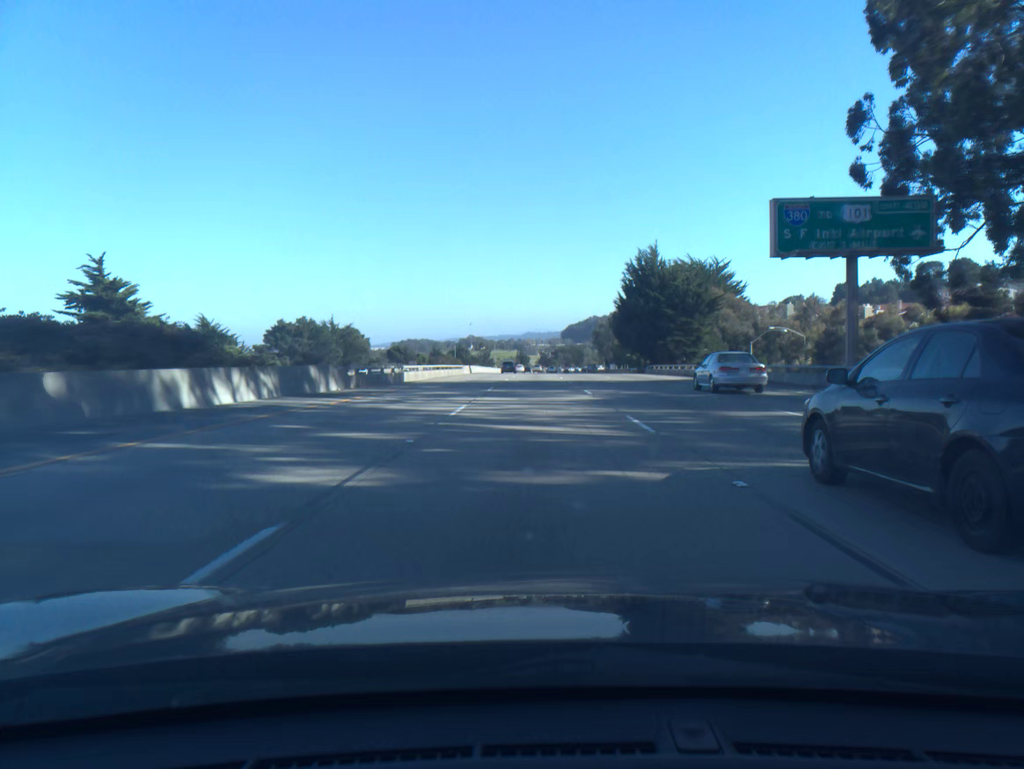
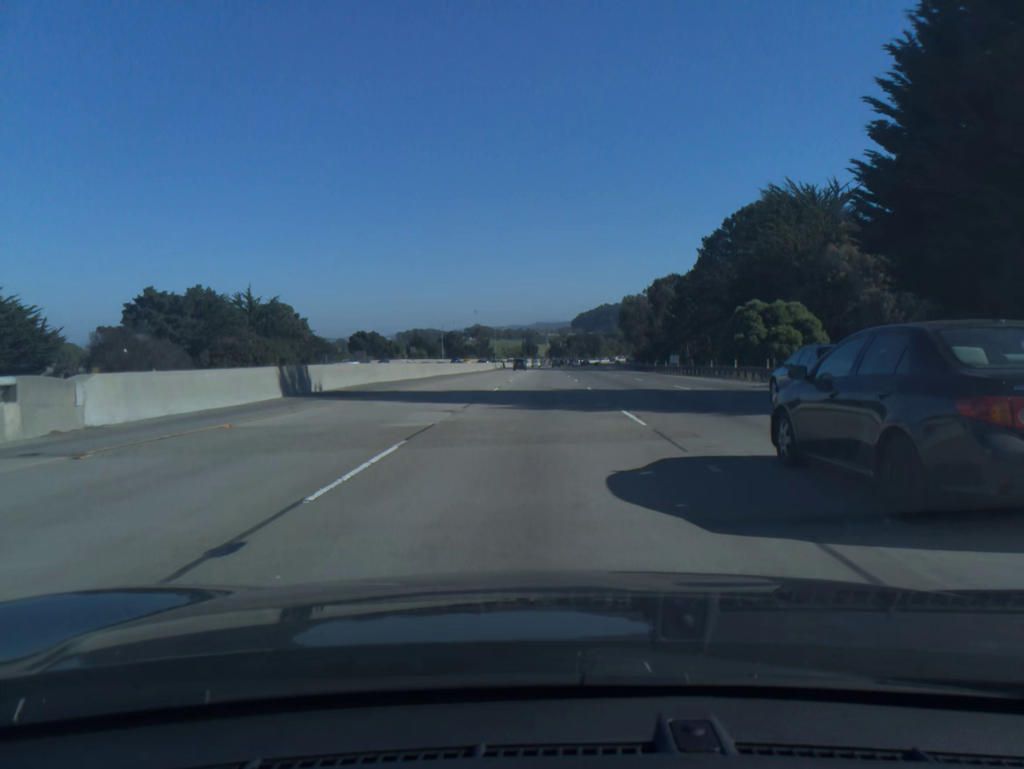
(-0.2, +72.0) m; -1°
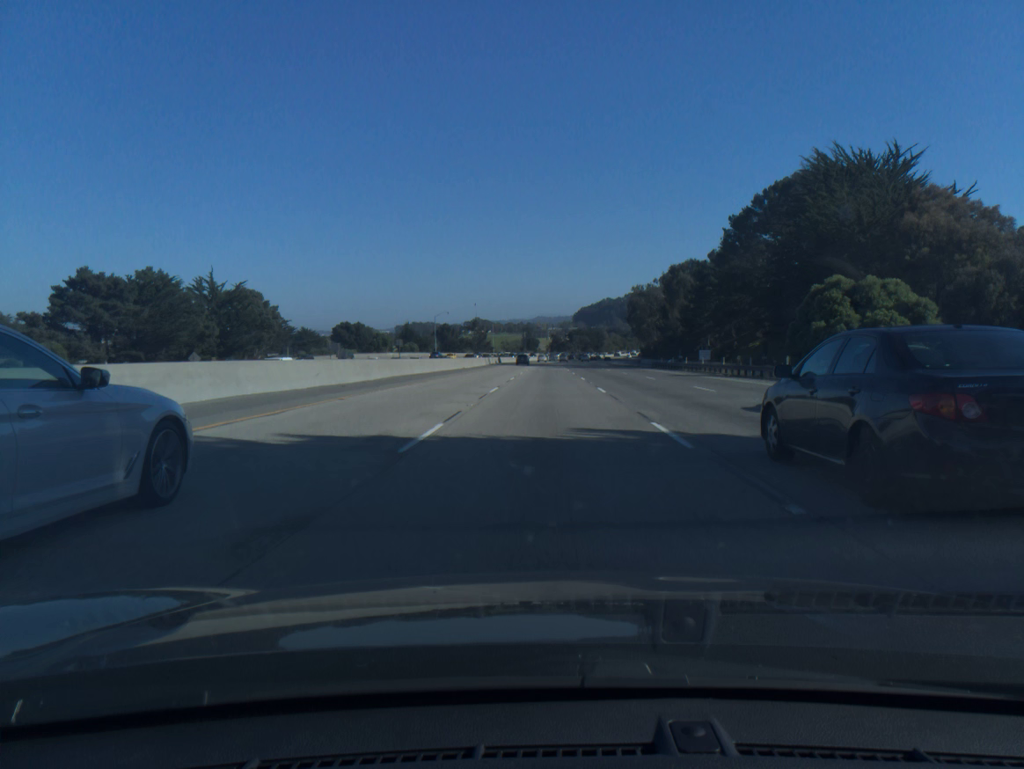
(0.0, +18.0) m; 0°
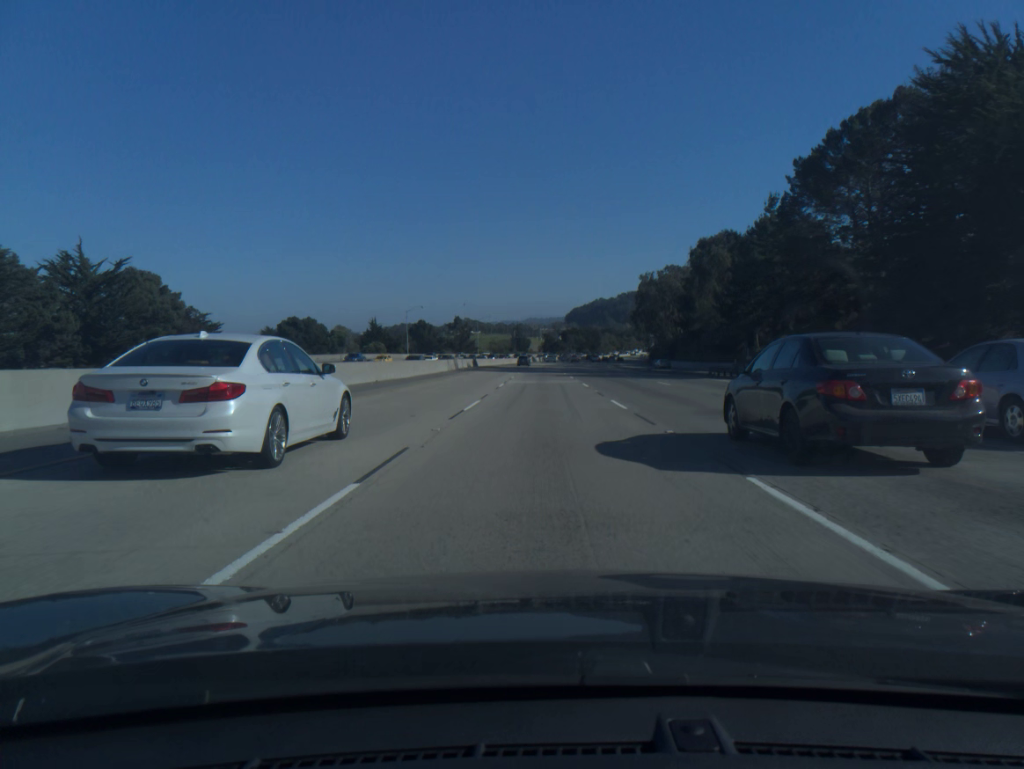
(+0.2, +36.1) m; +1°
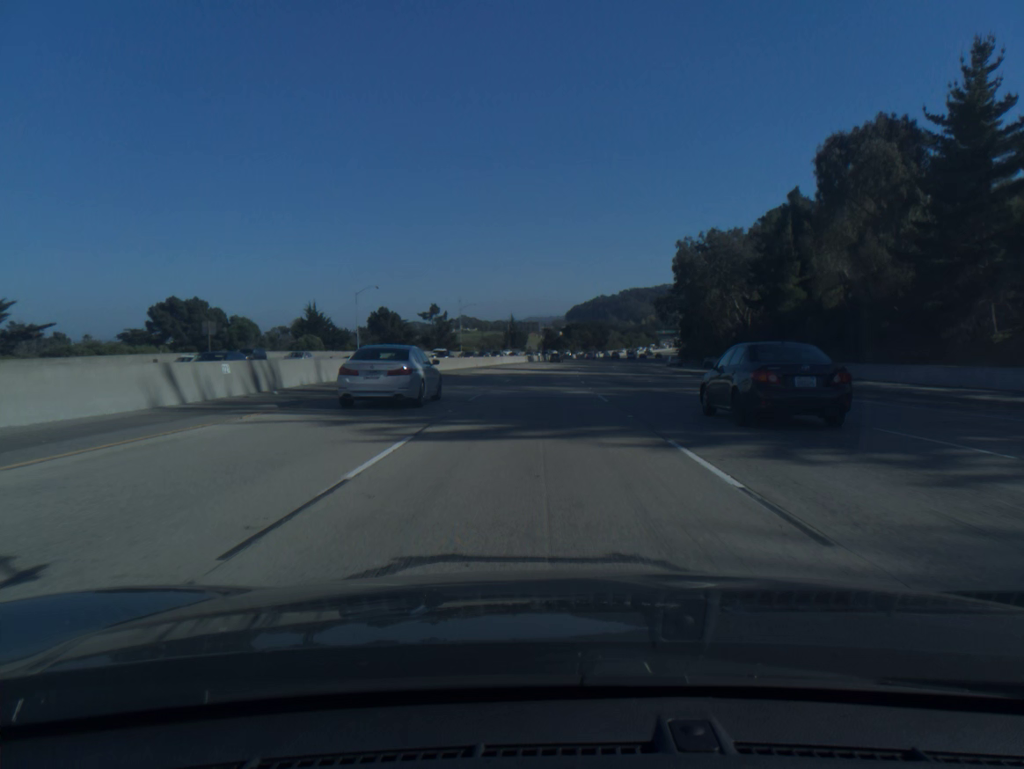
(+0.2, +54.1) m; 0°
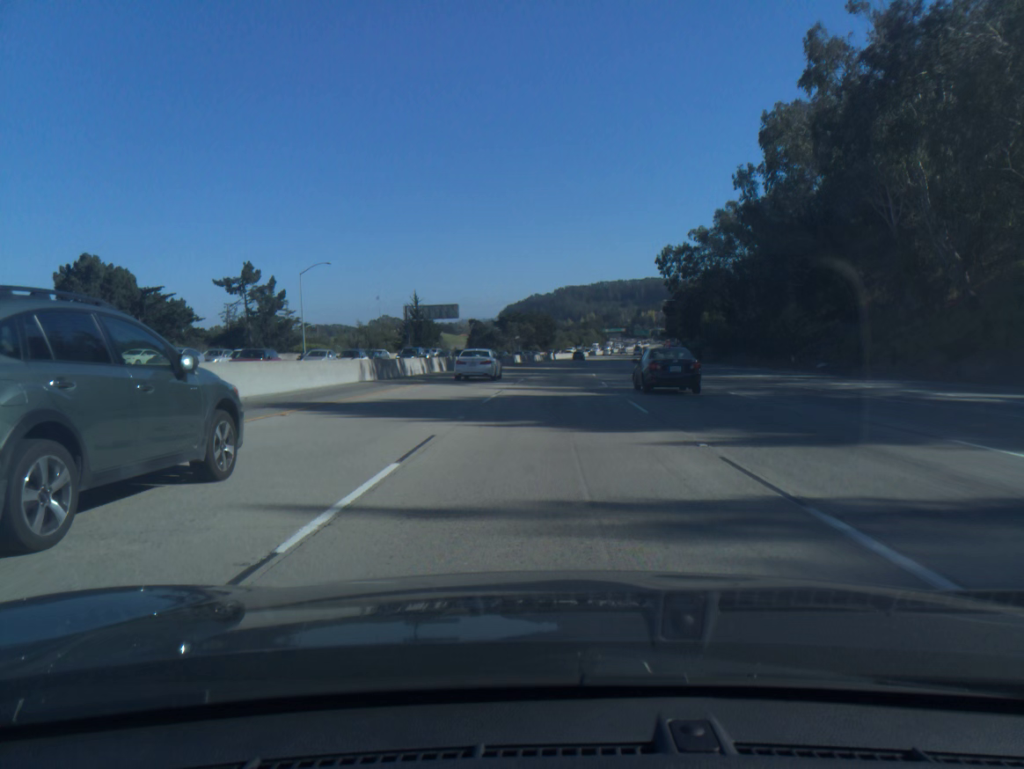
(+2.4, +90.0) m; +5°
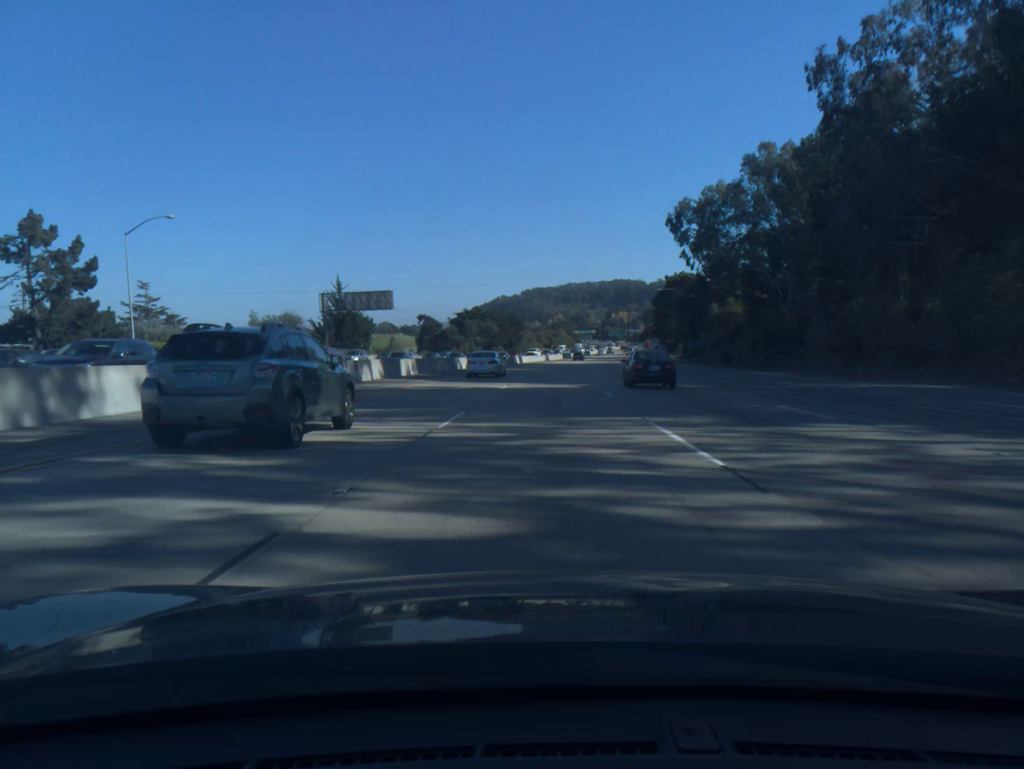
(+0.8, +35.9) m; +2°
